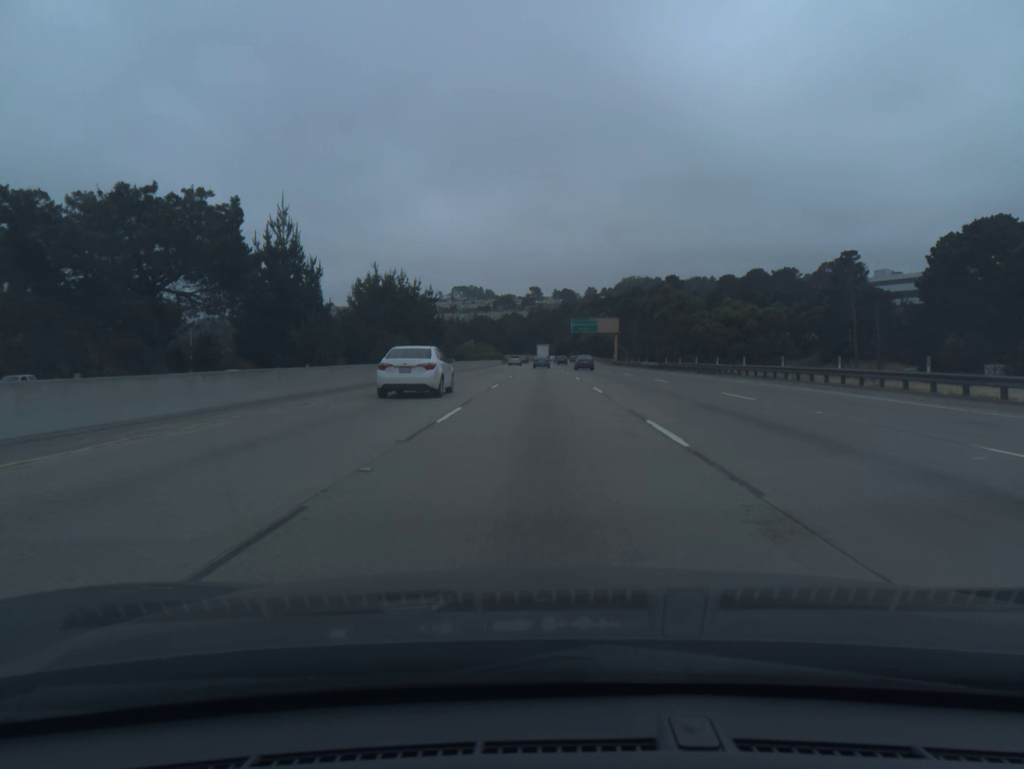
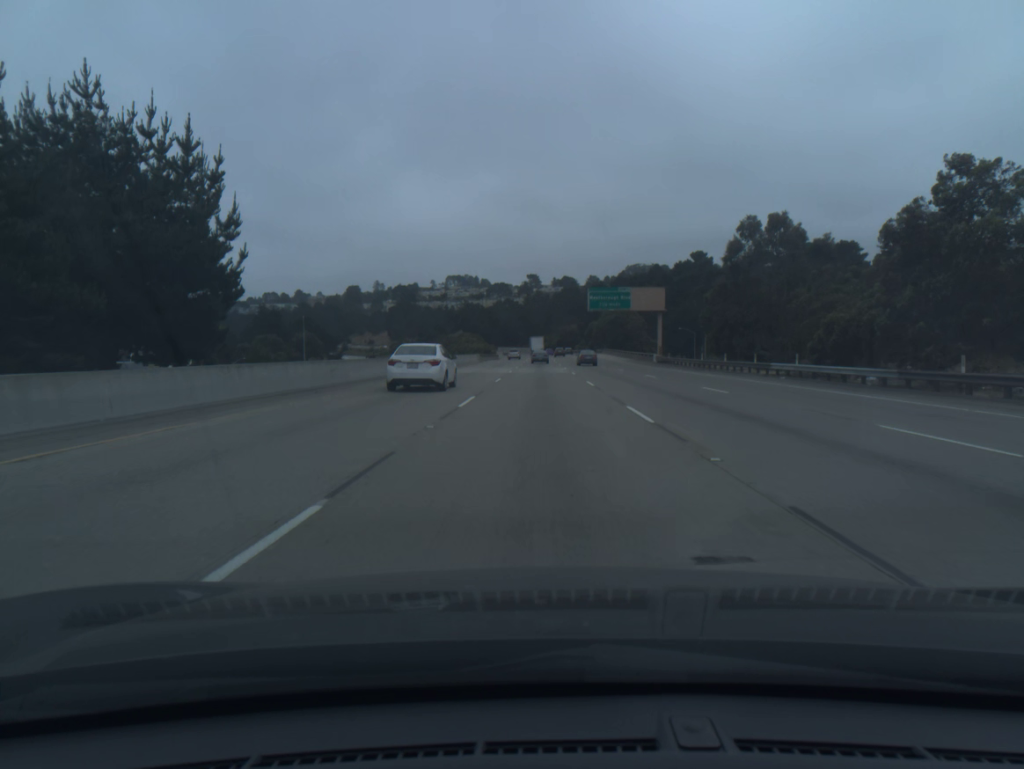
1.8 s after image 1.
(-0.1, +55.5) m; 0°
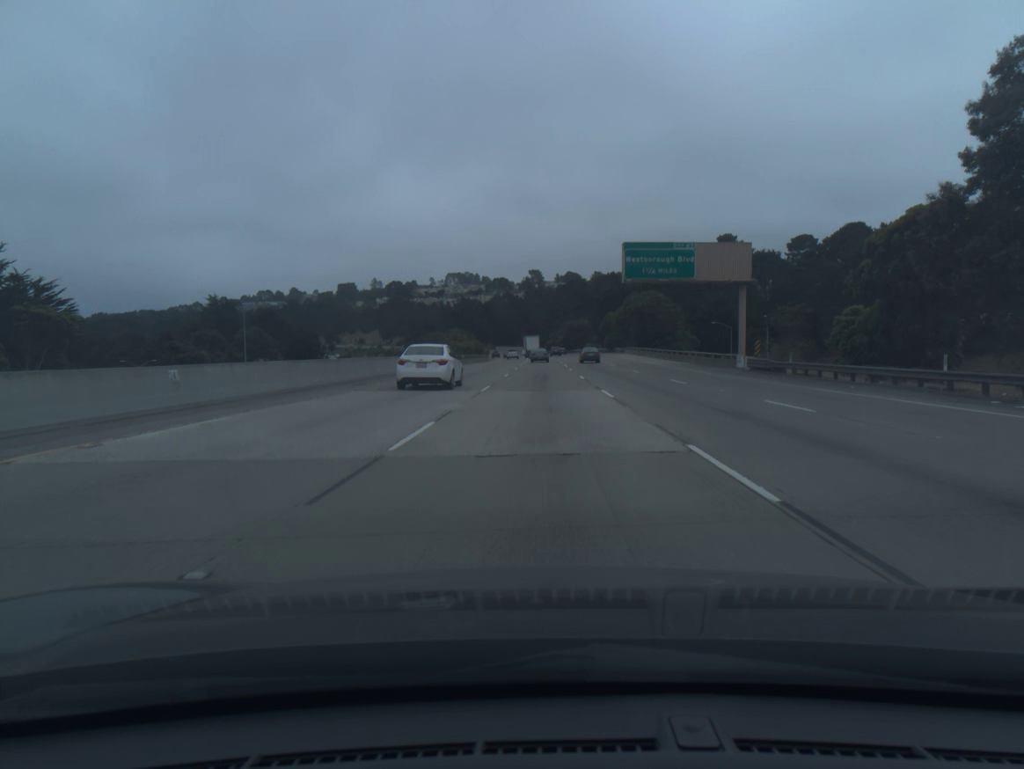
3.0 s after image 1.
(0.0, +36.8) m; 0°
